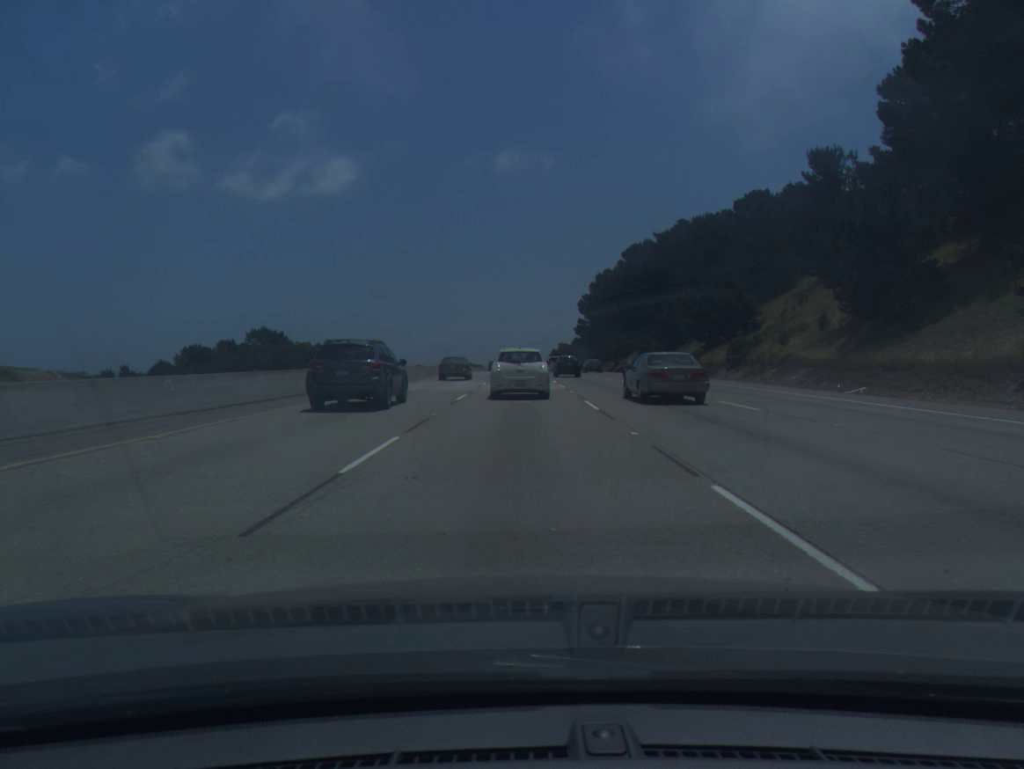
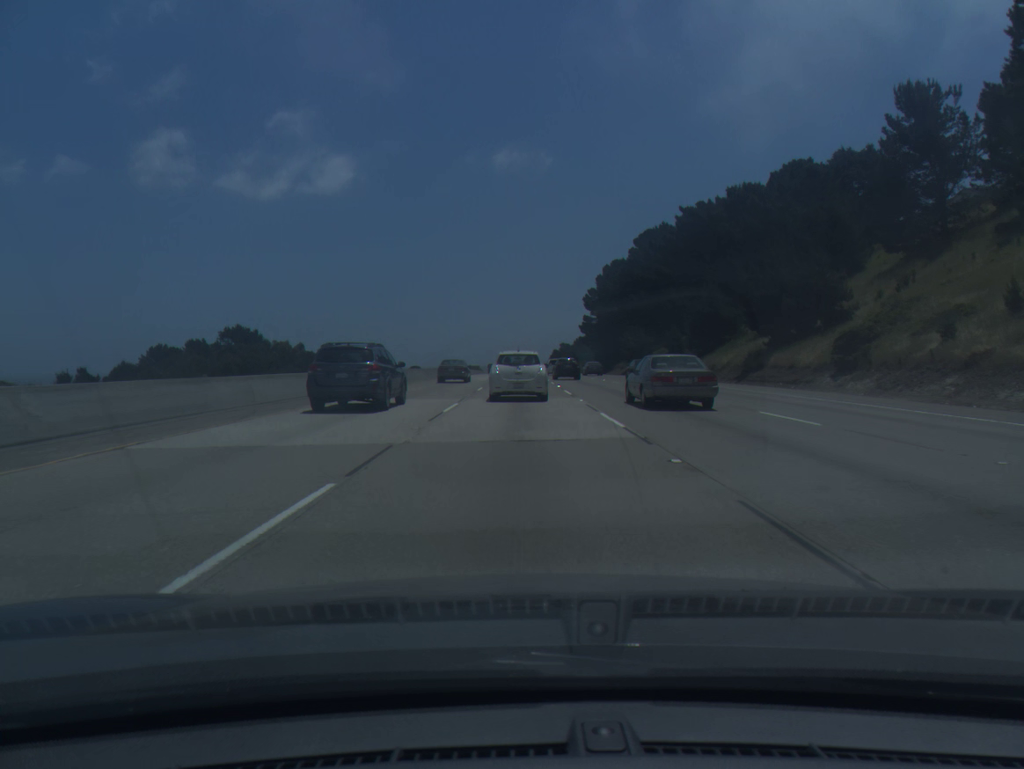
(0.0, +18.9) m; 0°
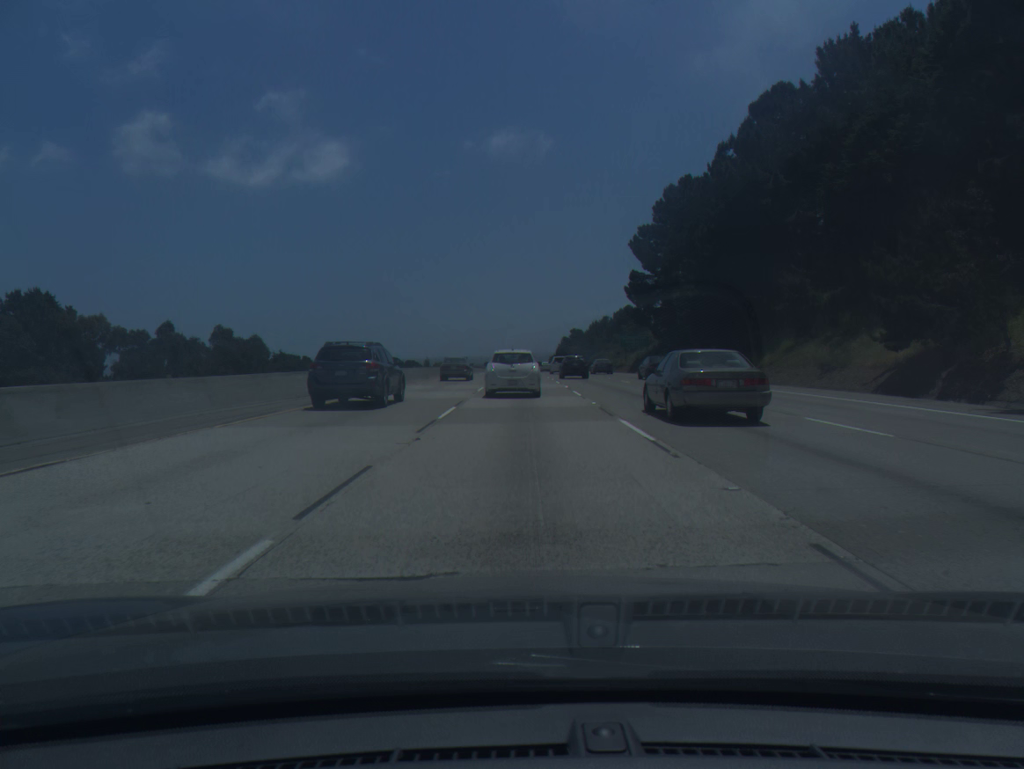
(0.0, +75.6) m; 0°
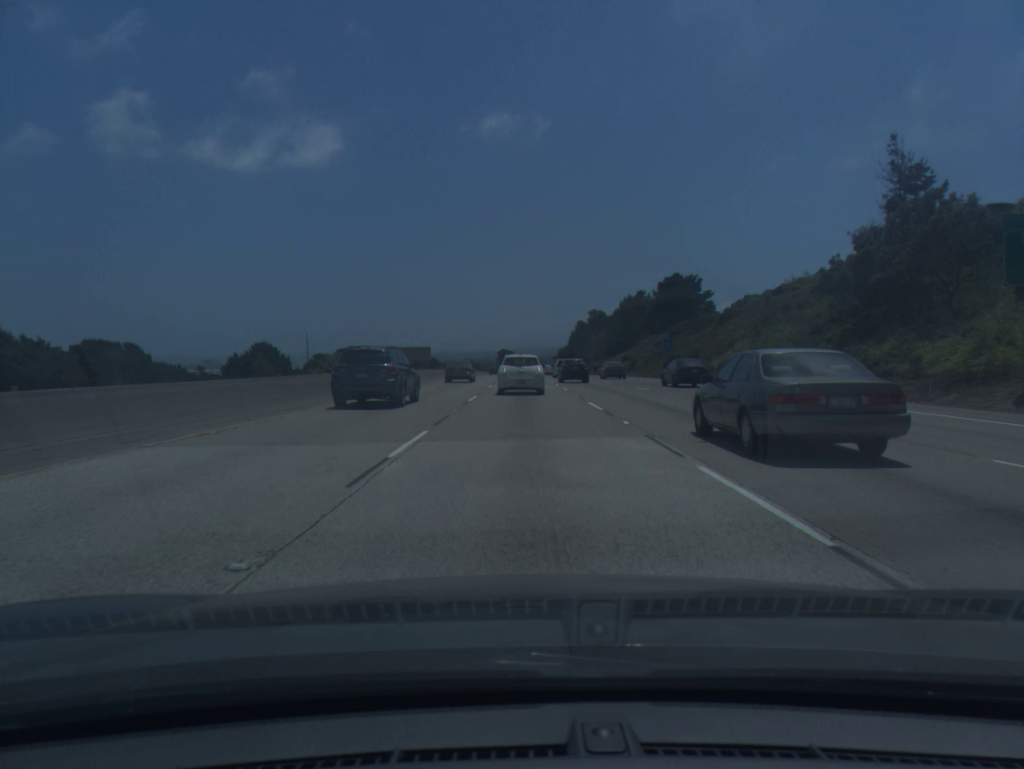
(+0.1, +94.1) m; 0°
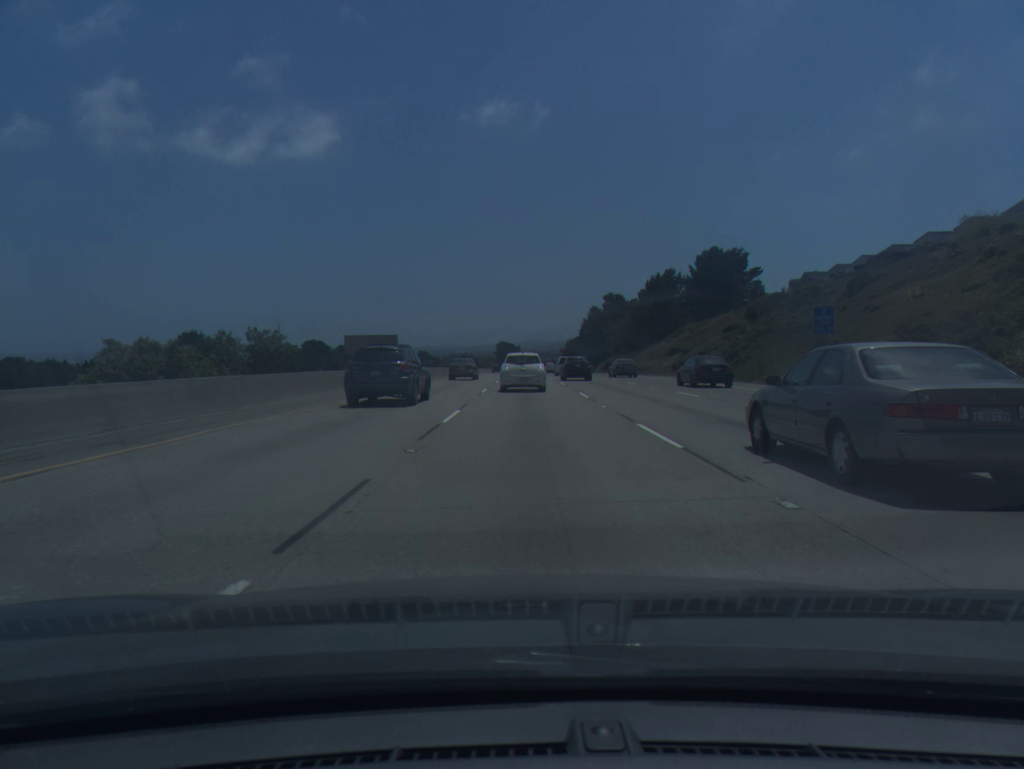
(-0.1, +38.6) m; 0°
